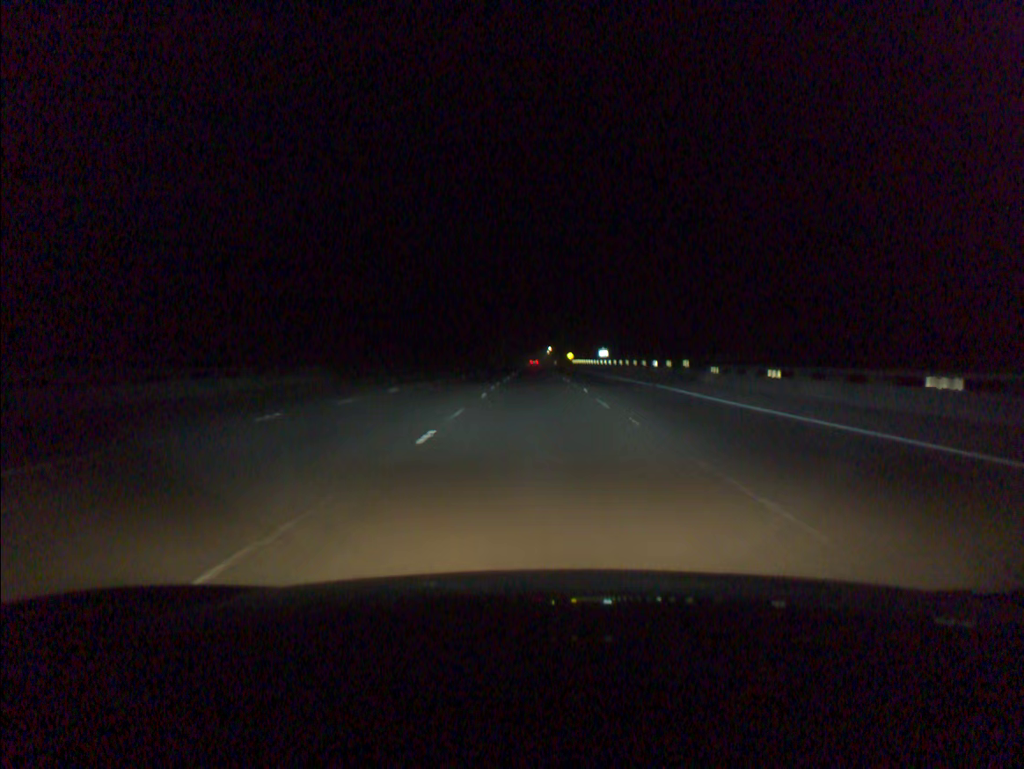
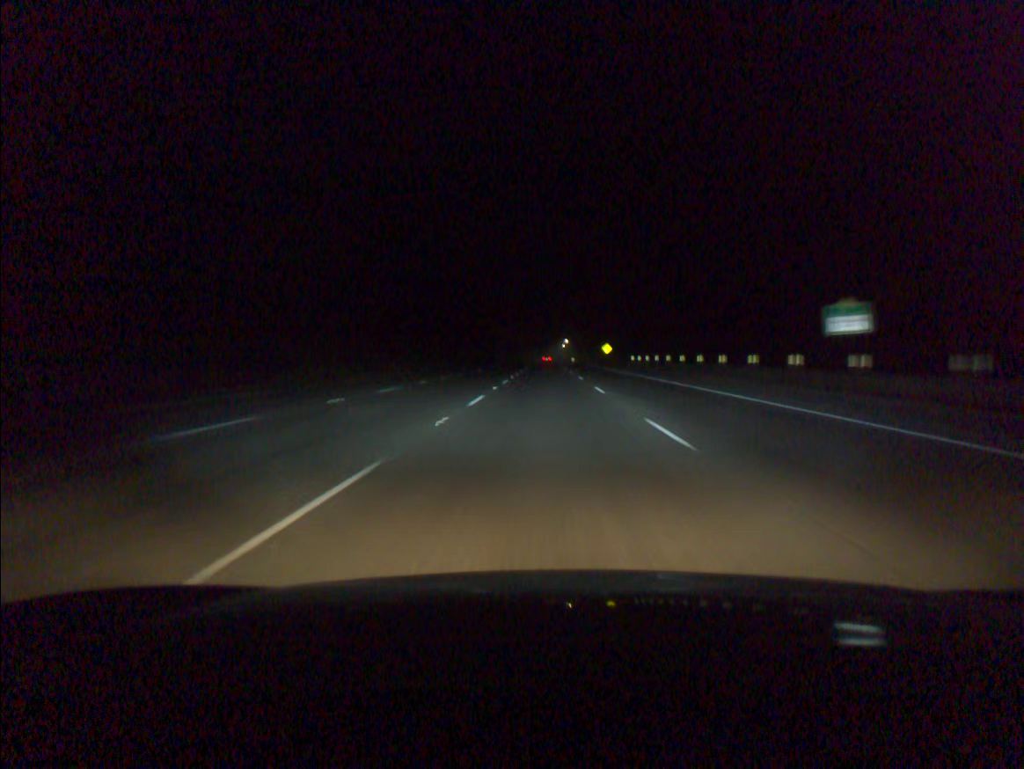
(-0.9, +98.0) m; -1°
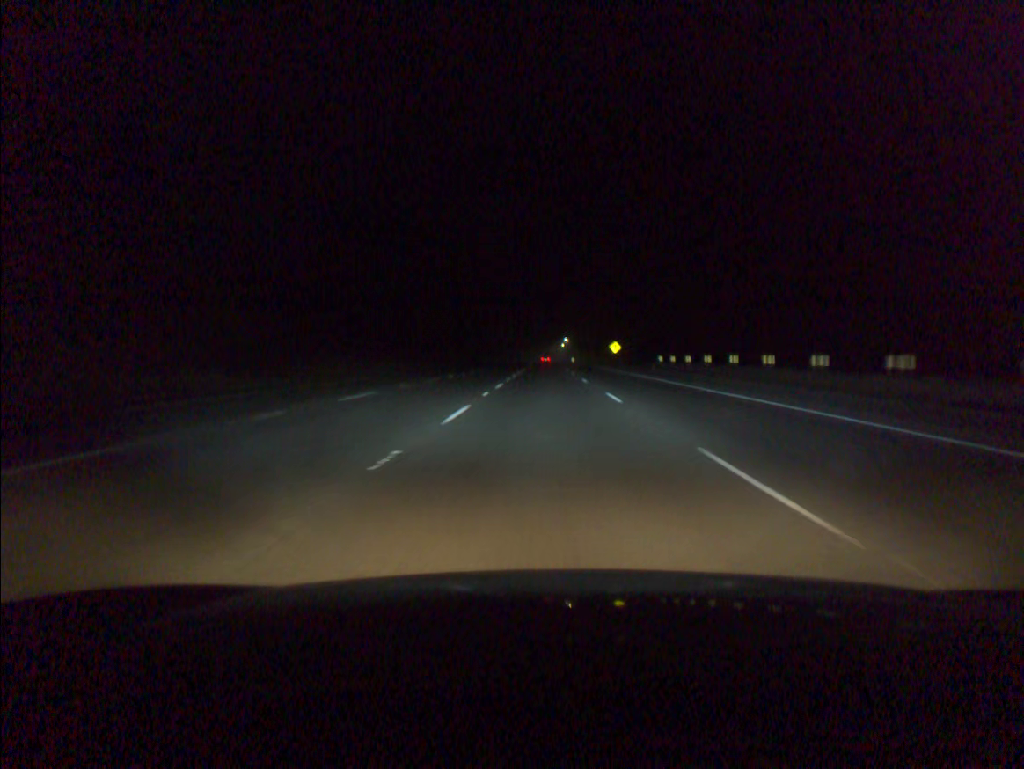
(0.0, +19.6) m; 0°
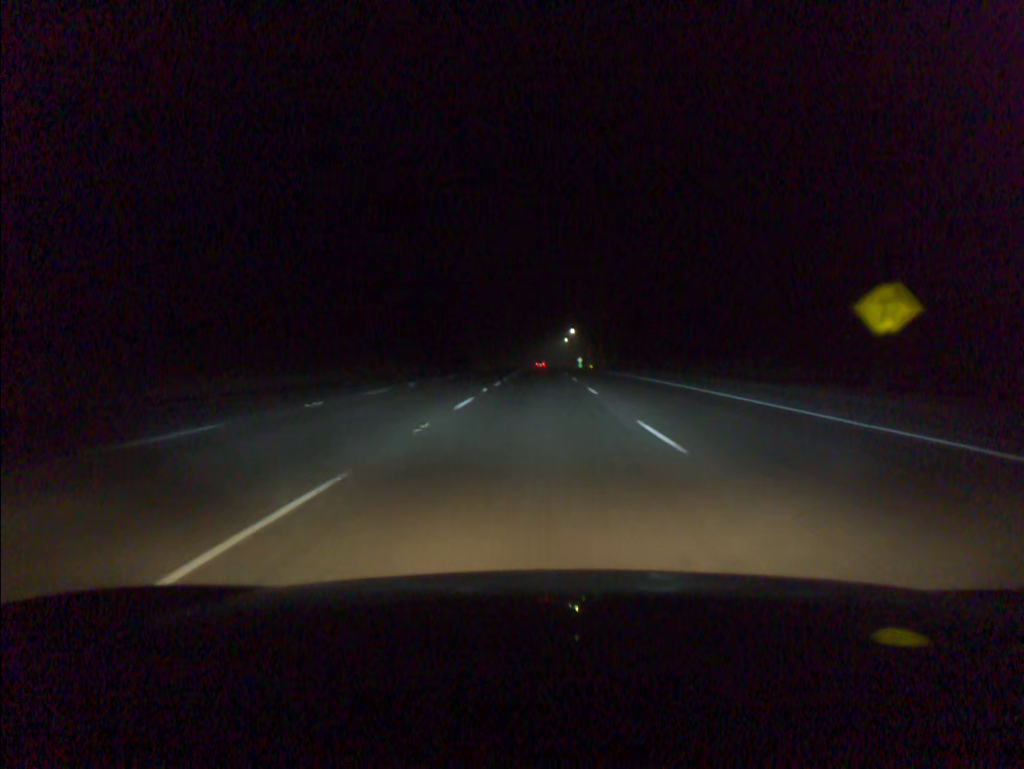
(+0.5, +98.1) m; 0°
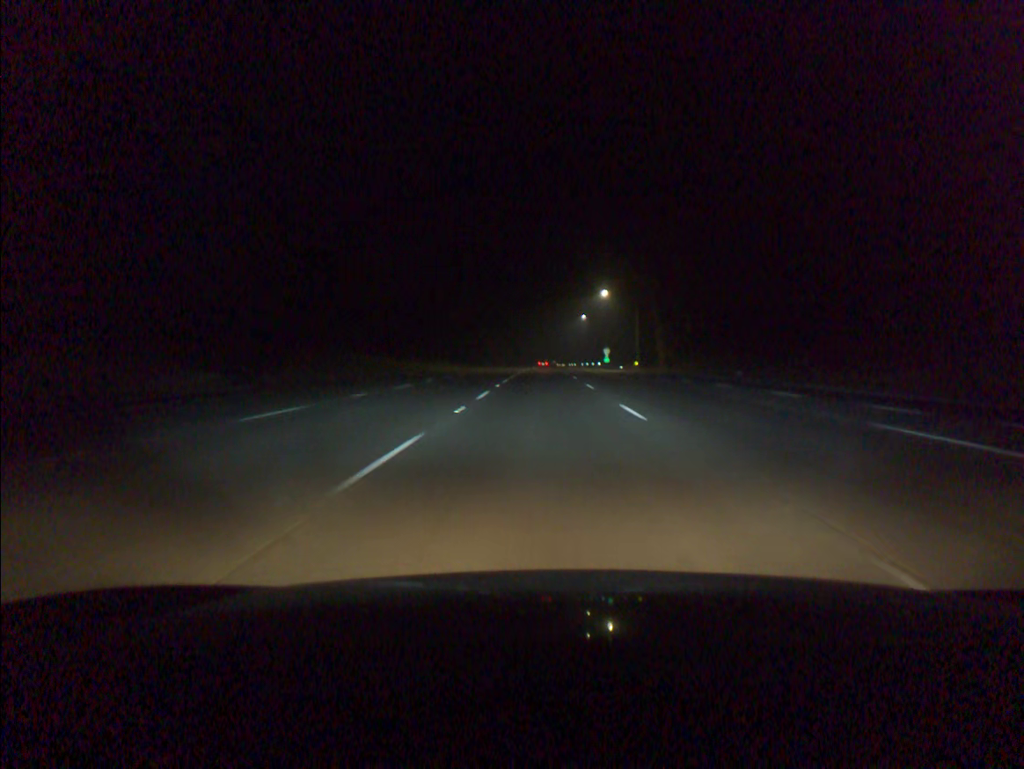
(-0.3, +98.3) m; 0°
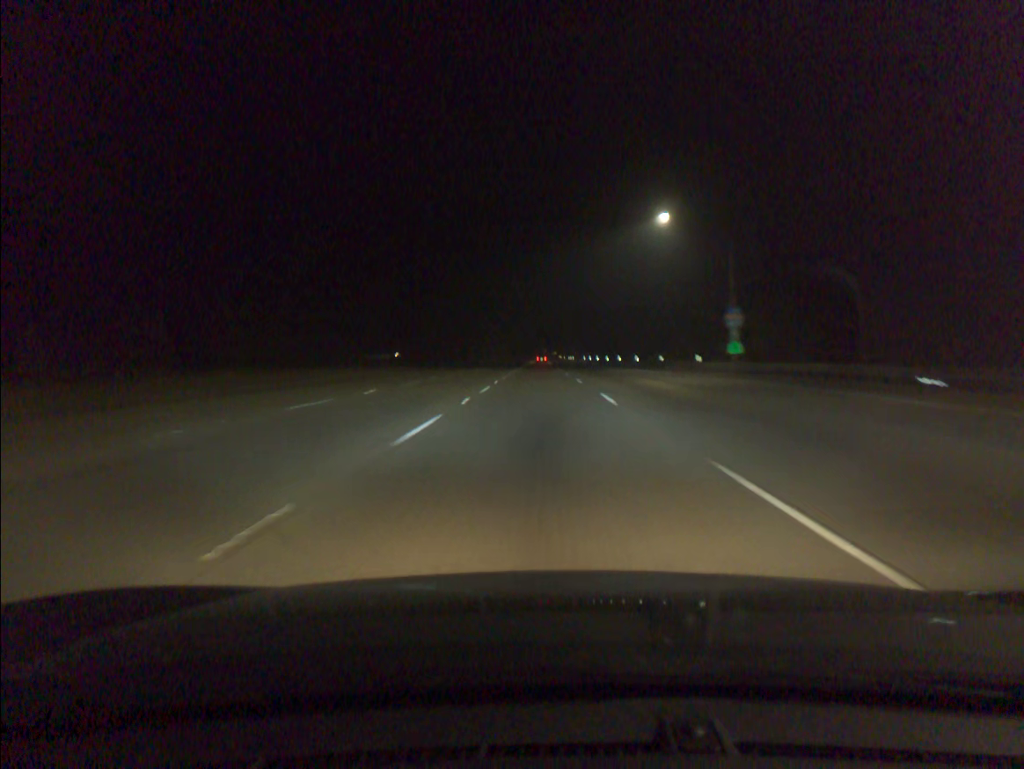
(+0.3, +98.7) m; 0°
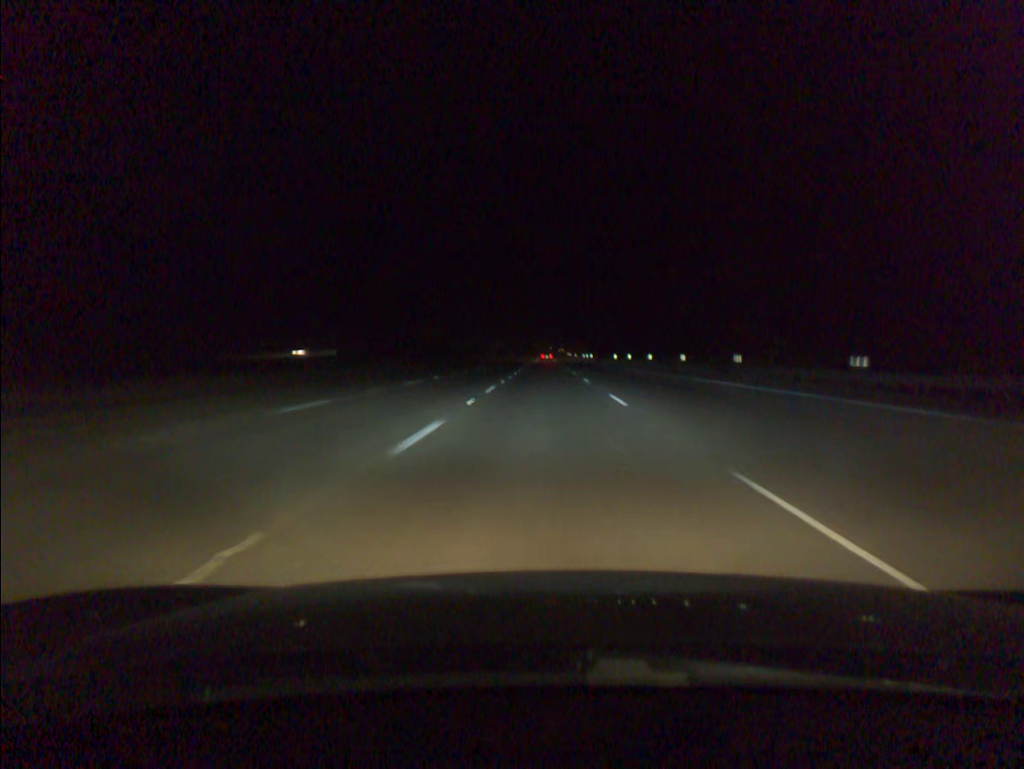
(-0.2, +59.3) m; 0°
